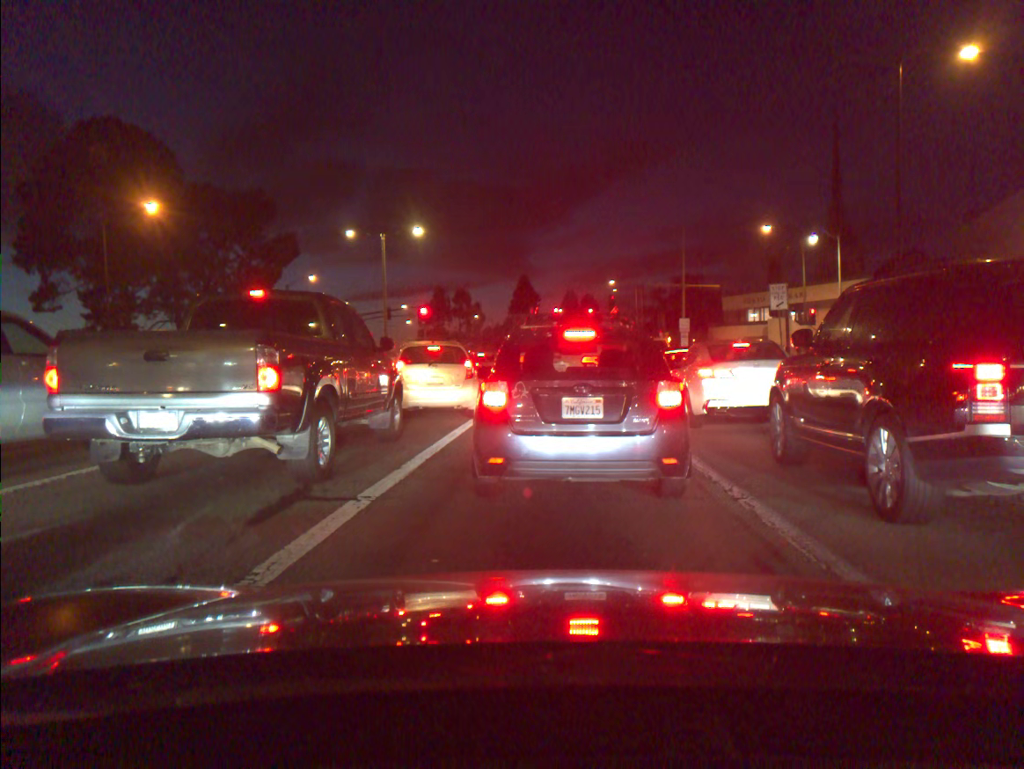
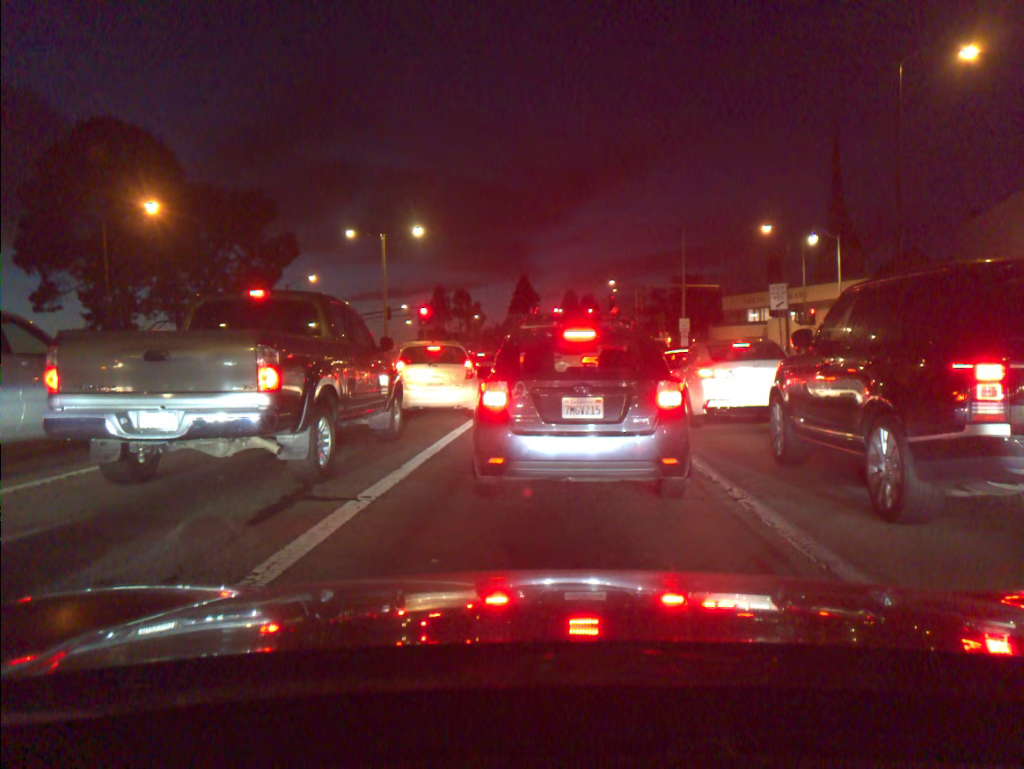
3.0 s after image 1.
(0.0, 0.0) m; 0°
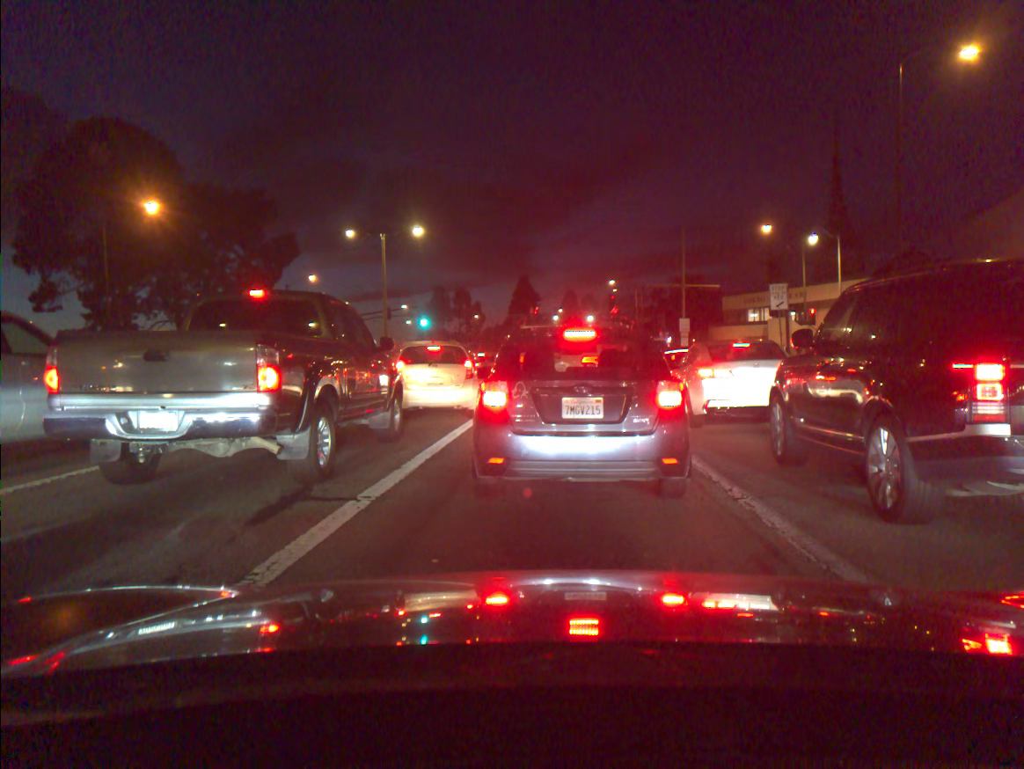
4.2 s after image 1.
(0.0, 0.0) m; 0°
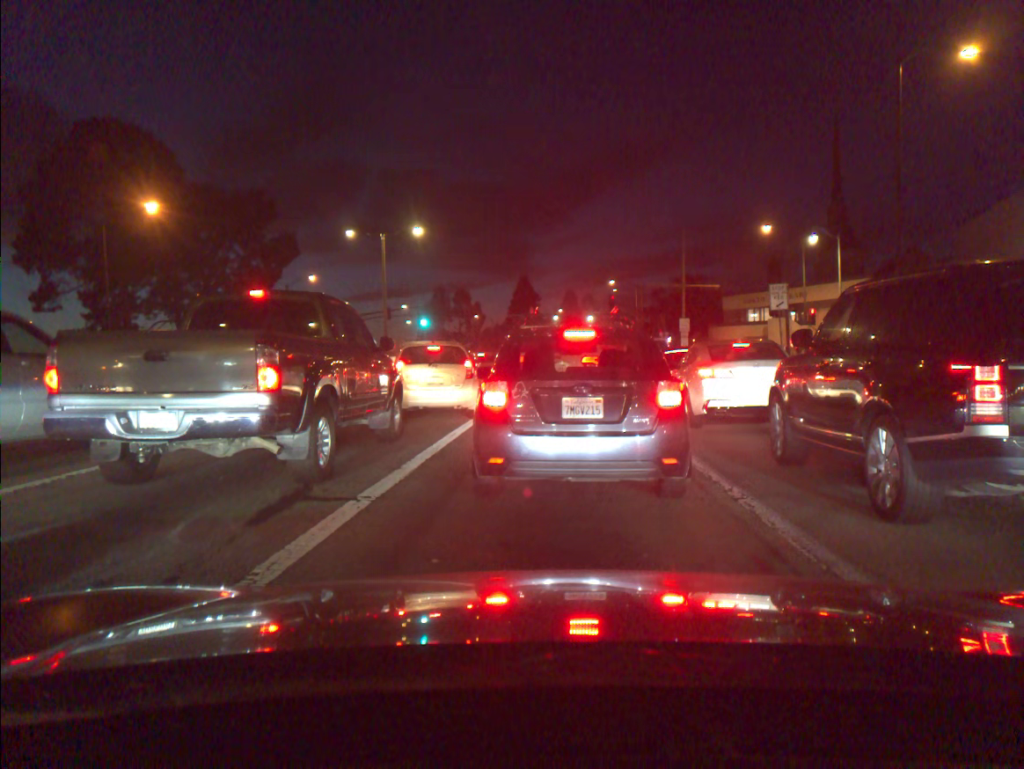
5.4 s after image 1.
(0.0, 0.0) m; 0°
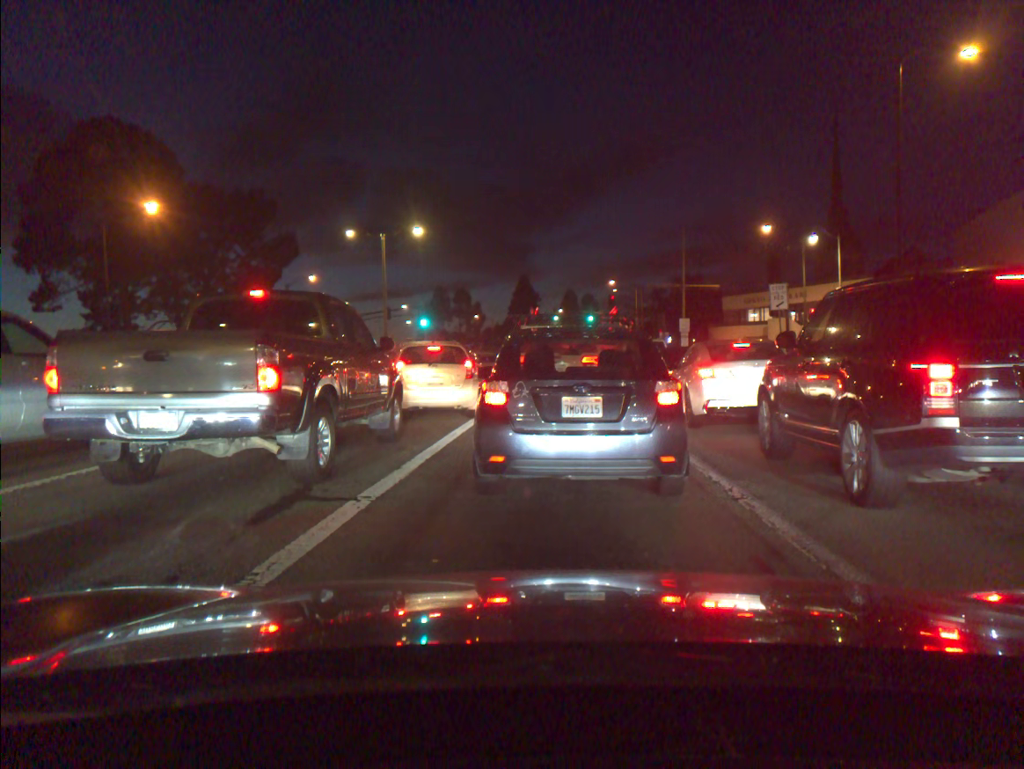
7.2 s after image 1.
(0.0, 0.0) m; 0°
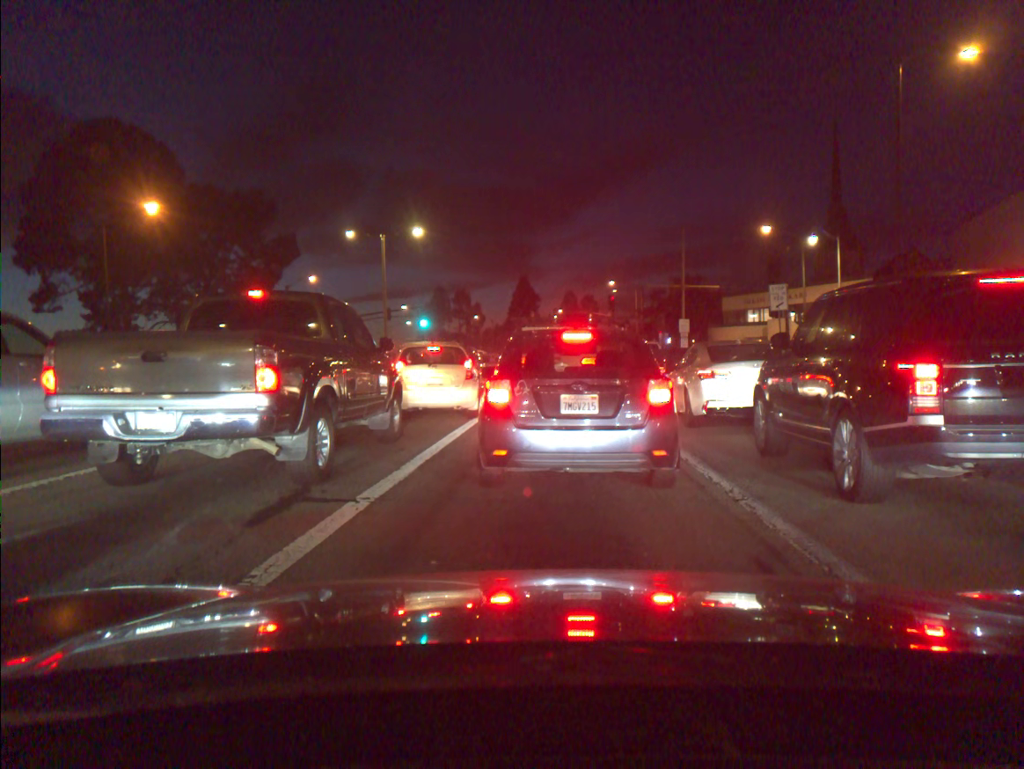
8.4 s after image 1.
(0.0, 0.0) m; 0°
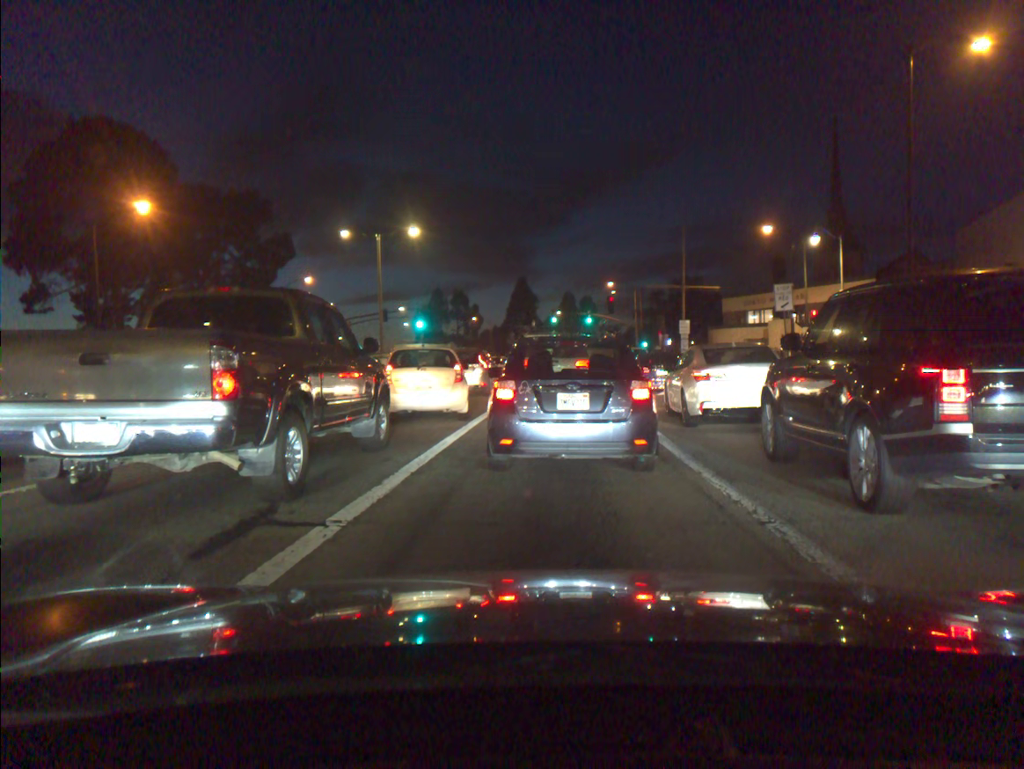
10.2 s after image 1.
(0.0, +0.8) m; 0°
